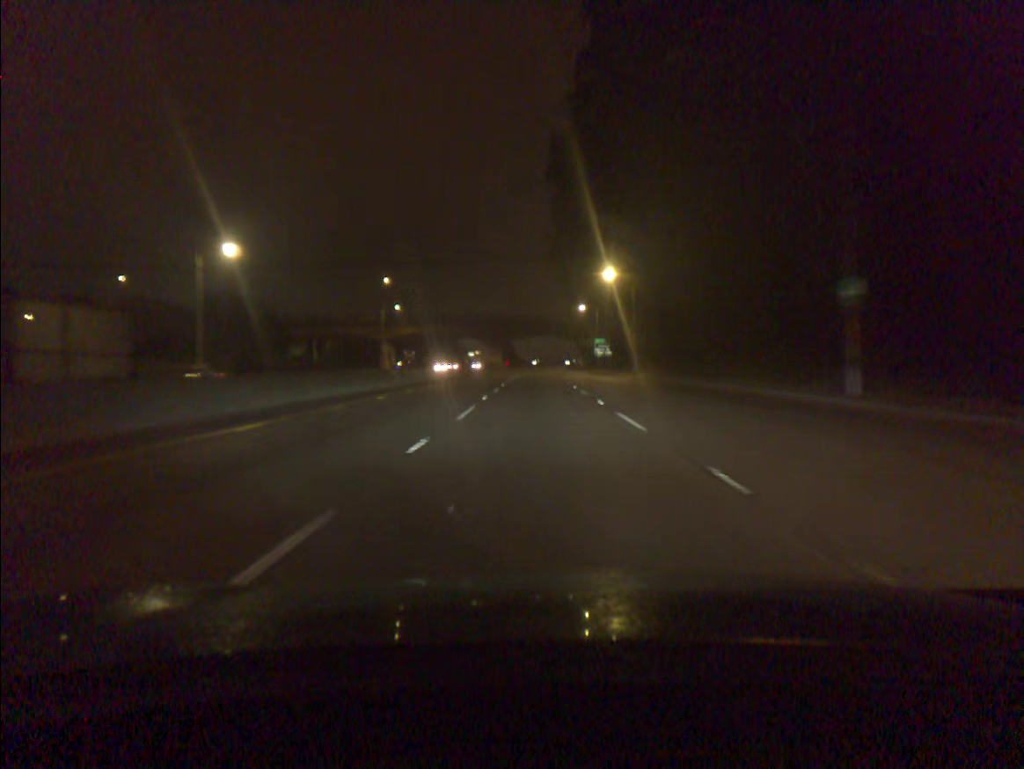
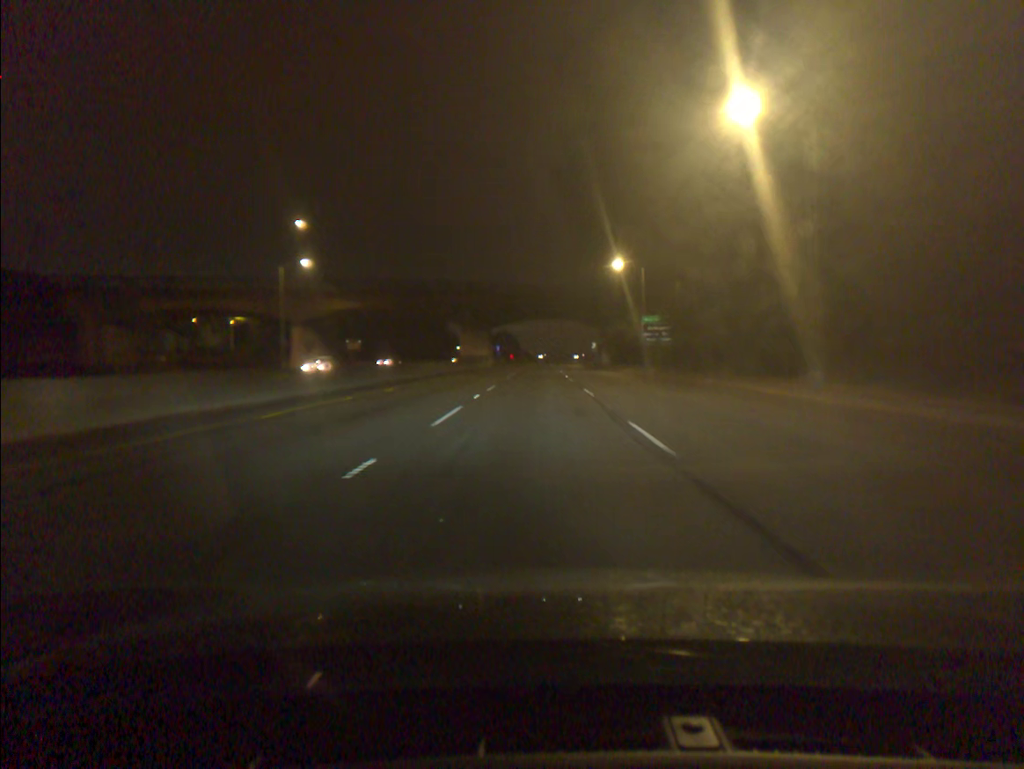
(0.0, +47.0) m; 0°
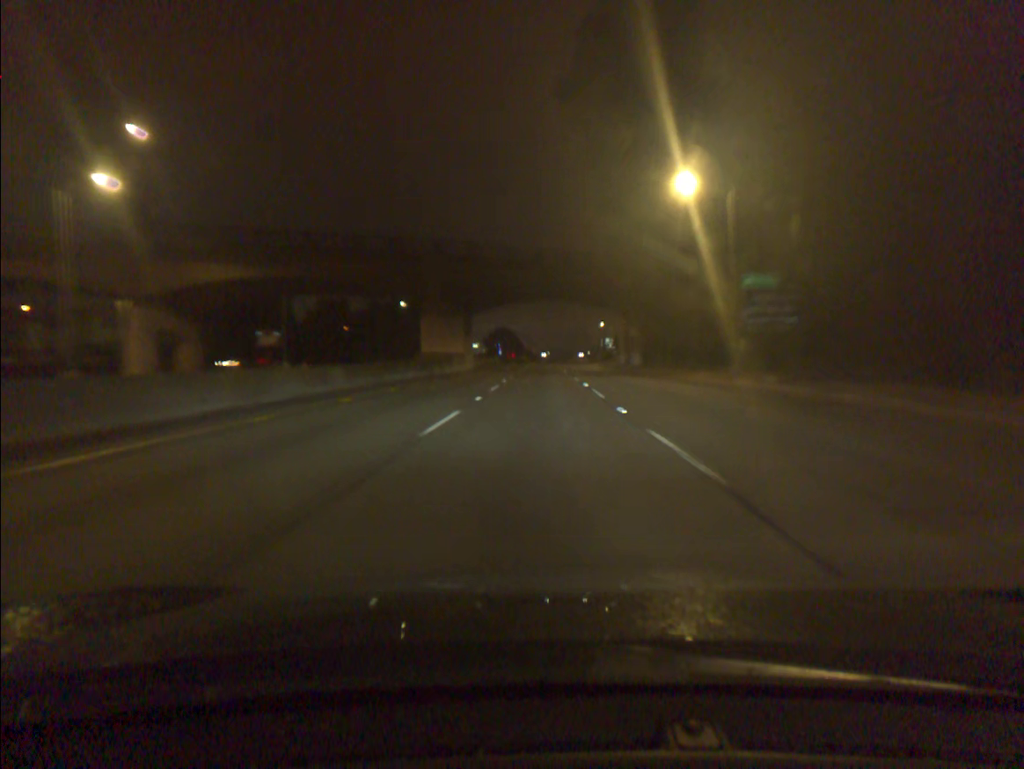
(-0.1, +31.4) m; 0°
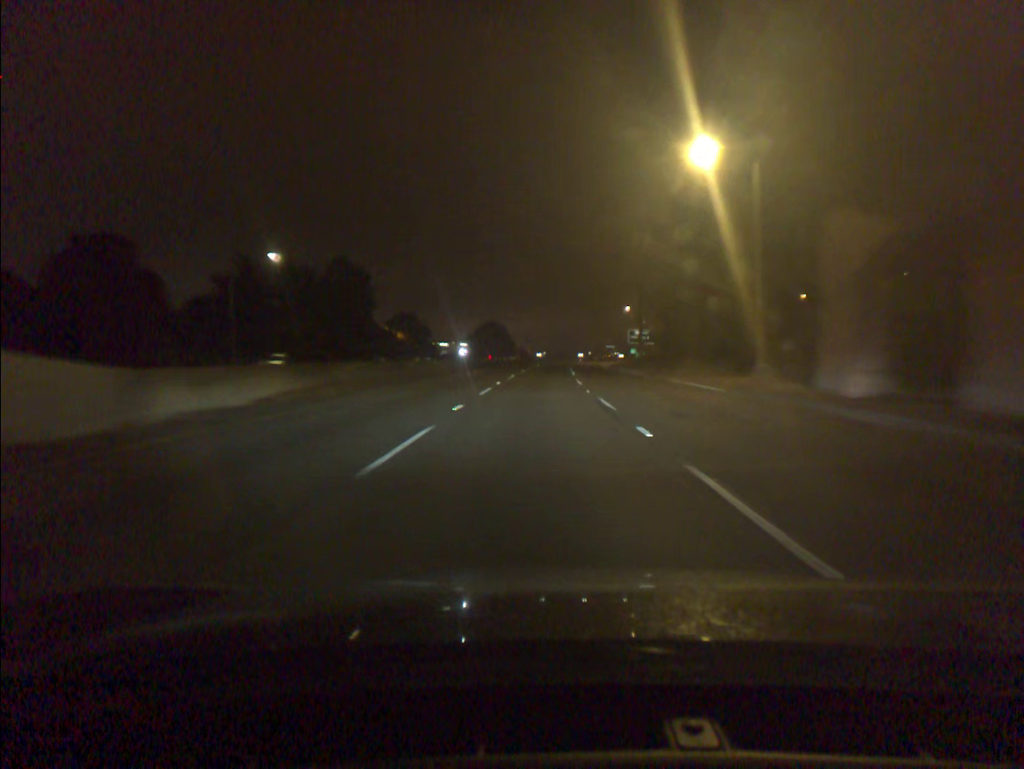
(0.0, +62.6) m; 0°
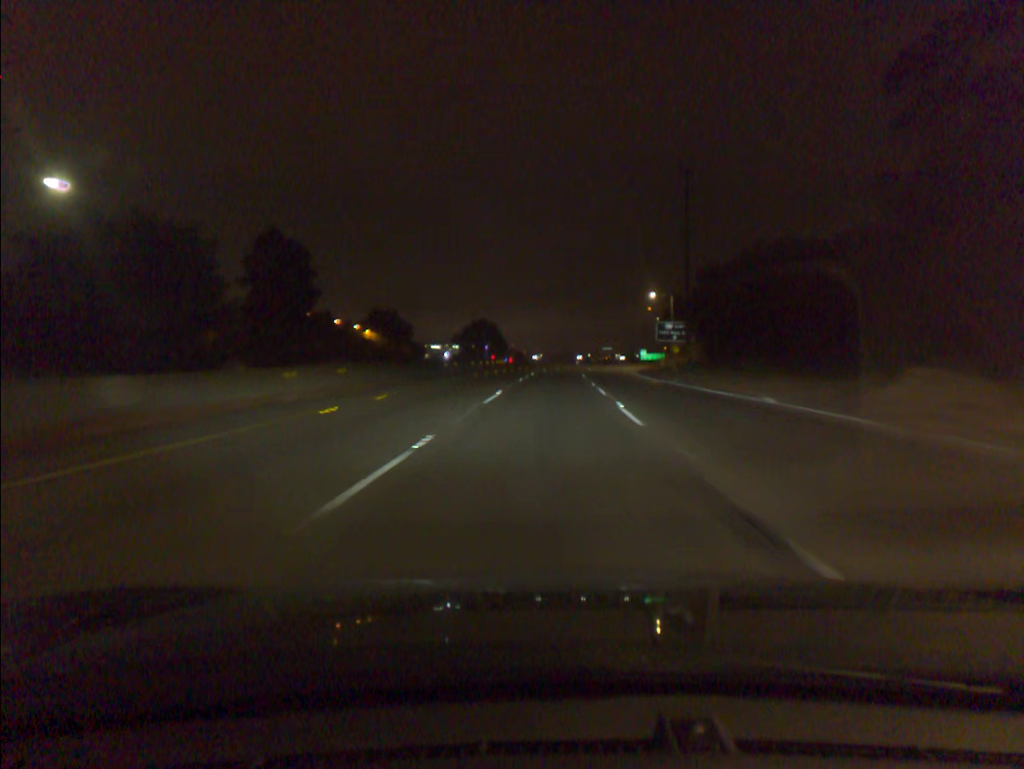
(0.0, +31.2) m; 0°
